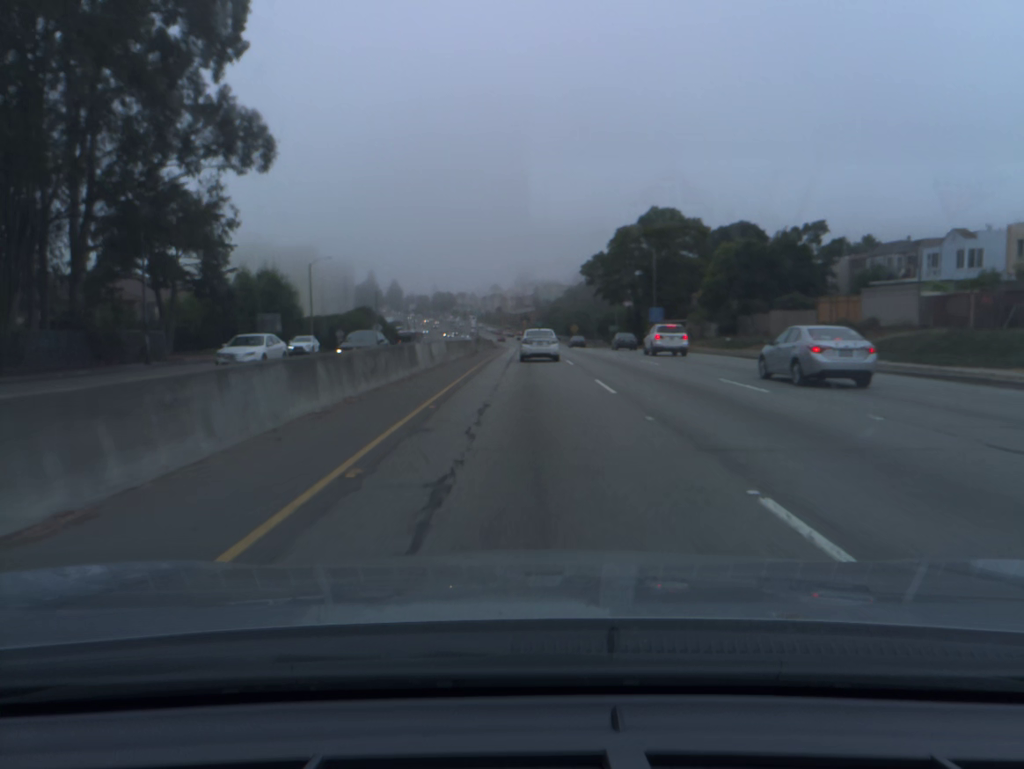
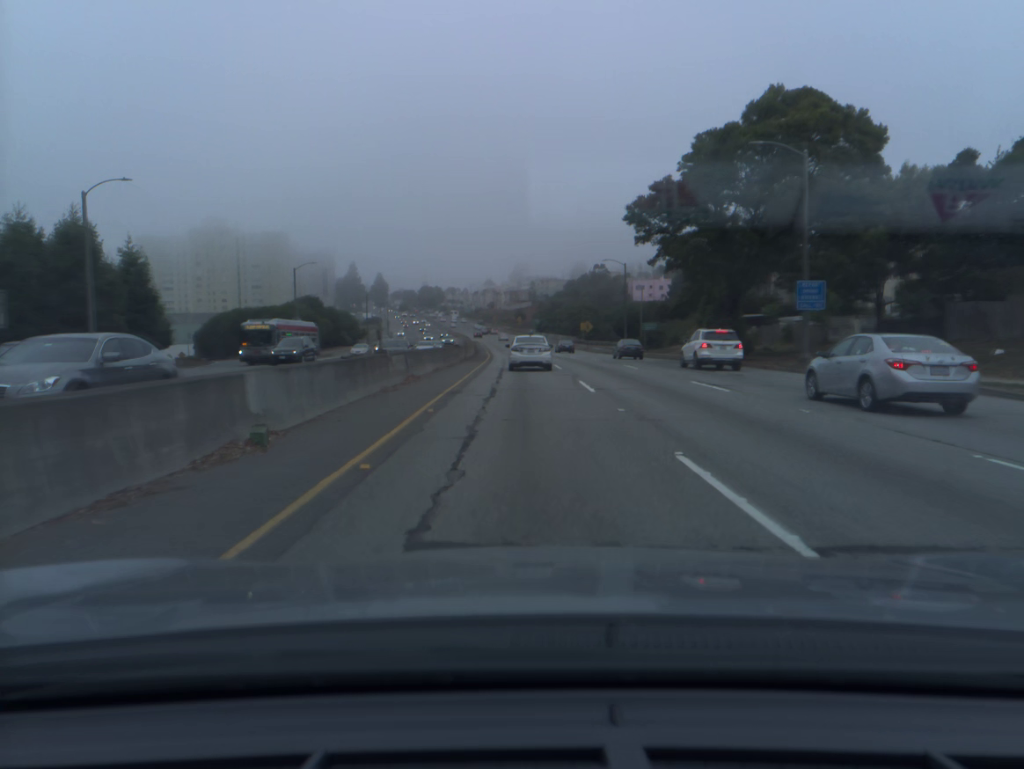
(+0.1, +41.8) m; 0°
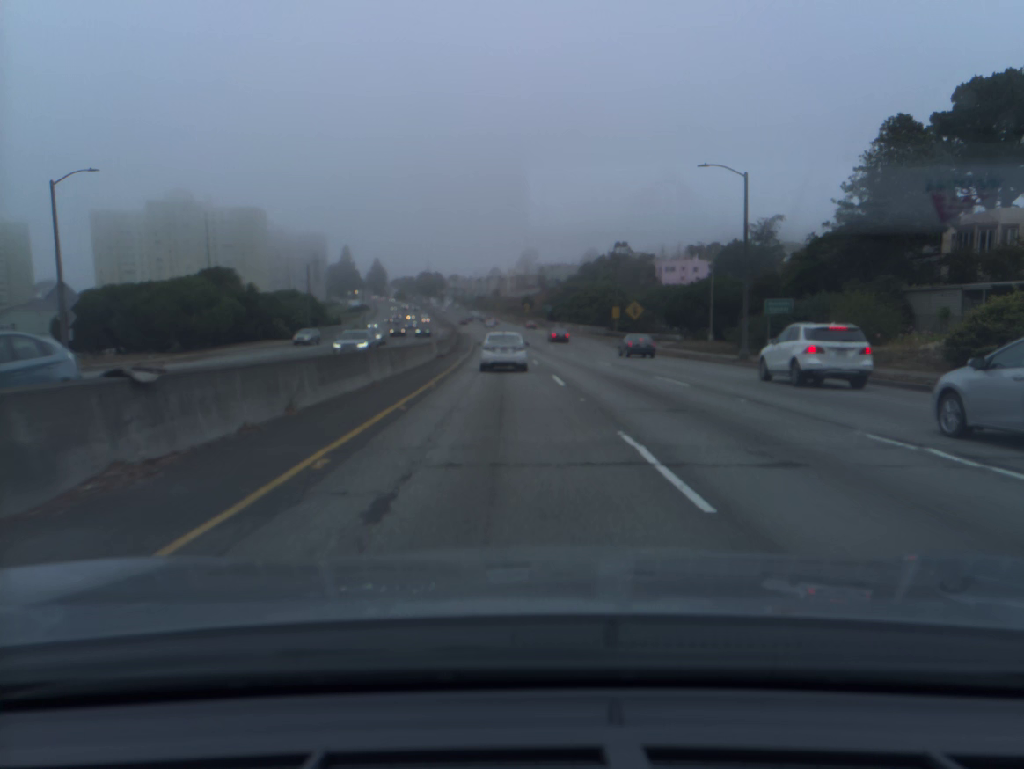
(-0.1, +42.4) m; -1°
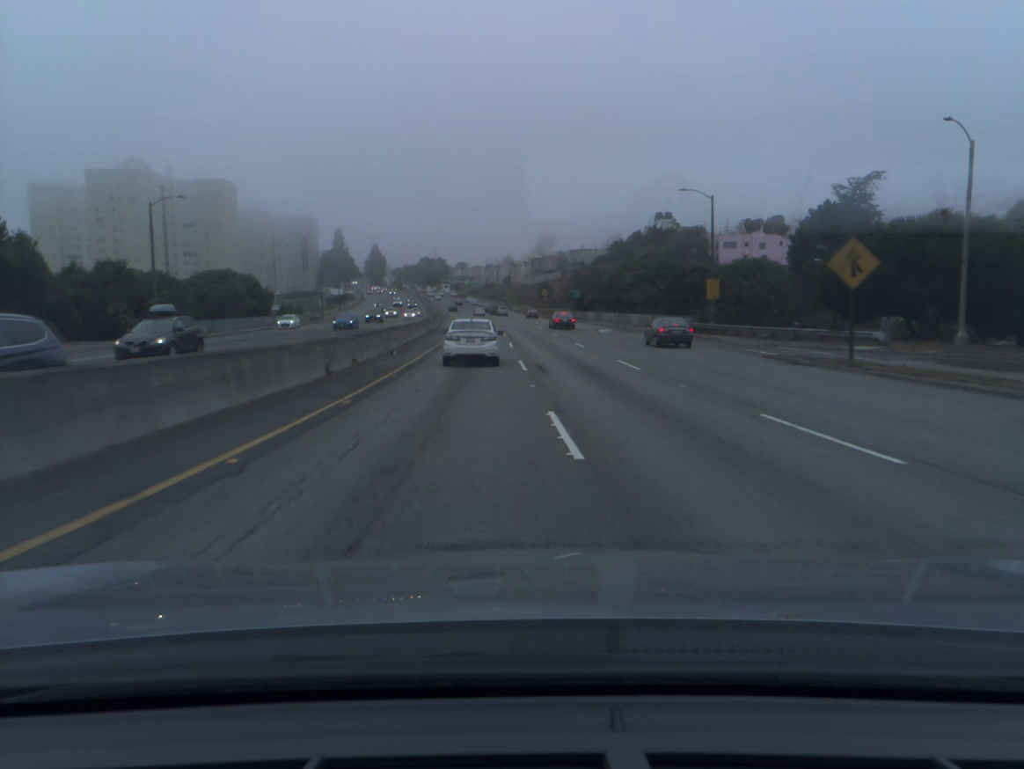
(-0.4, +42.5) m; -1°
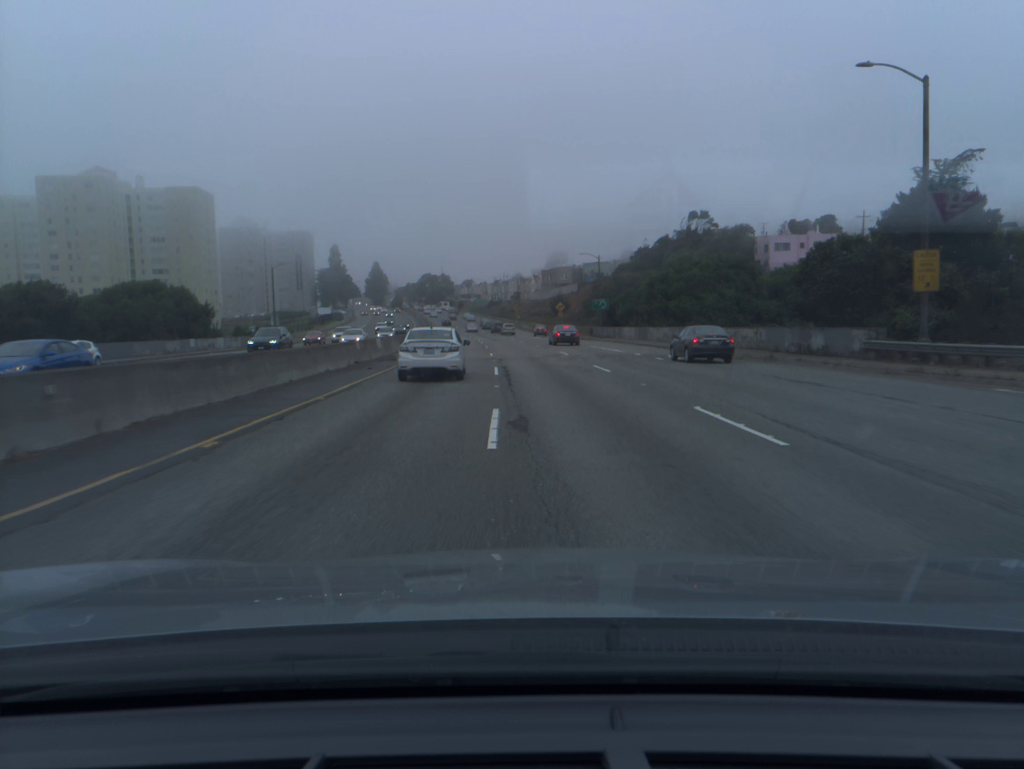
(-0.1, +28.3) m; -1°
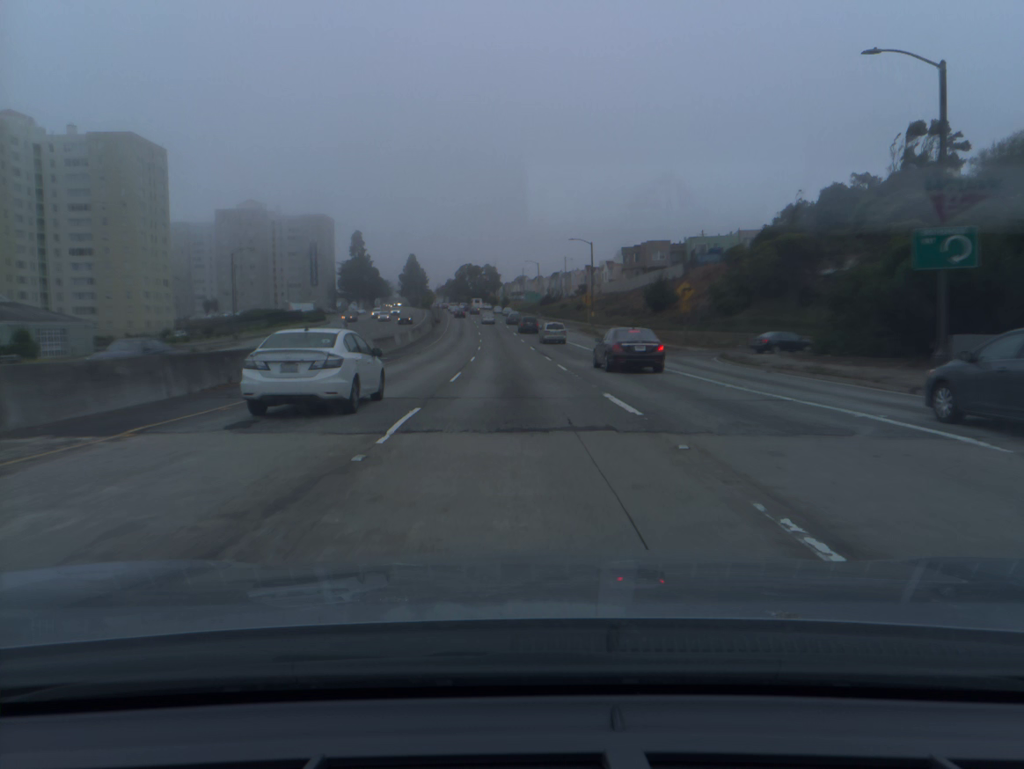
(-1.7, +68.2) m; -4°
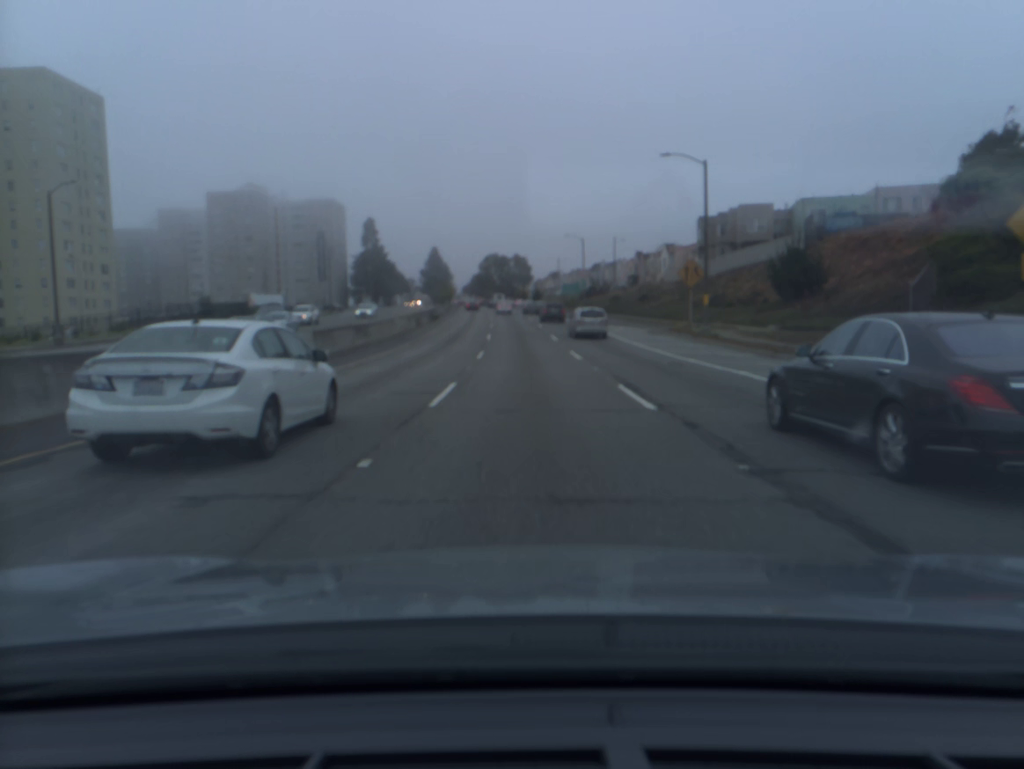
(-1.0, +39.3) m; -2°
